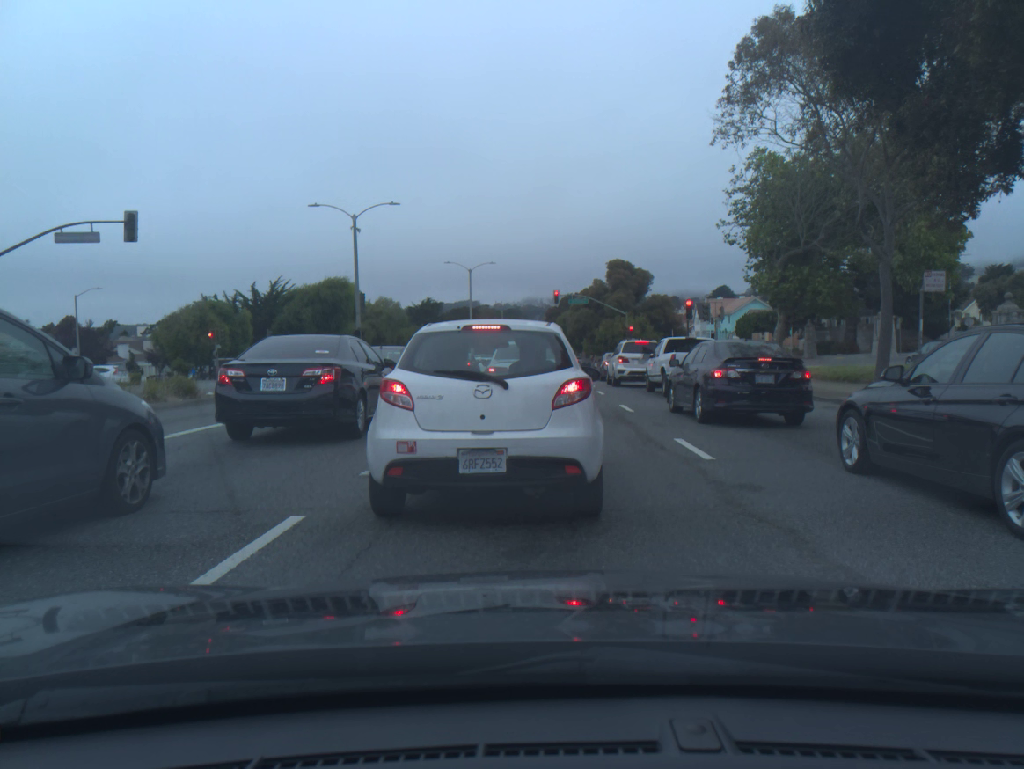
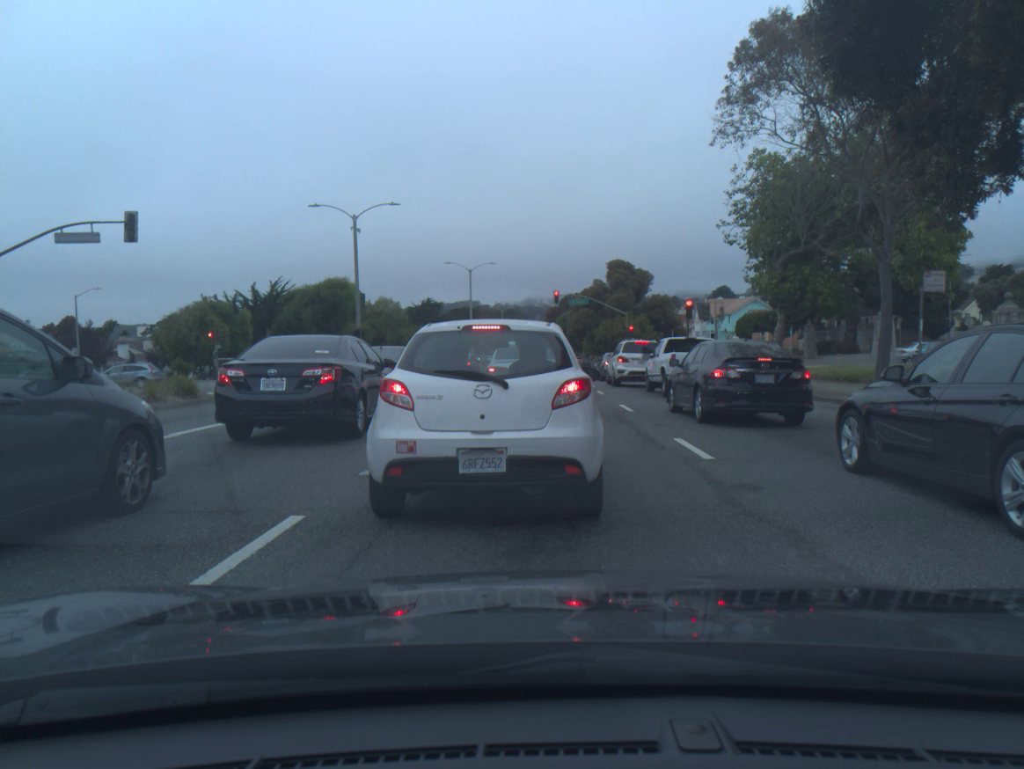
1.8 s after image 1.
(0.0, 0.0) m; 0°
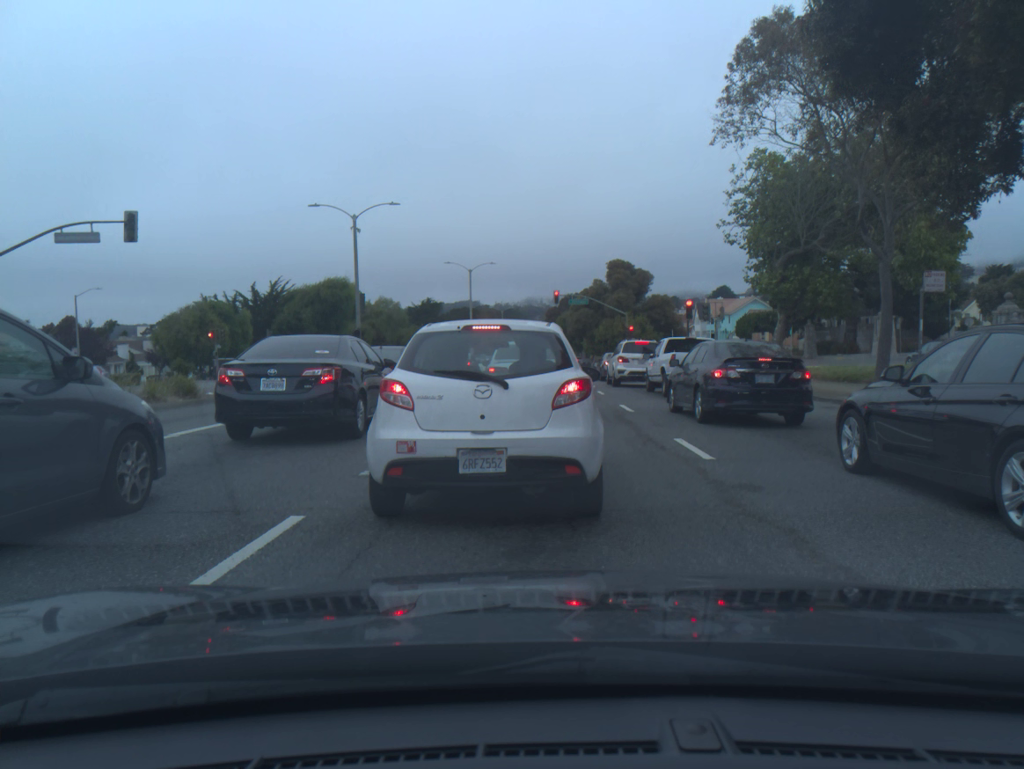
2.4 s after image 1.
(0.0, 0.0) m; 0°
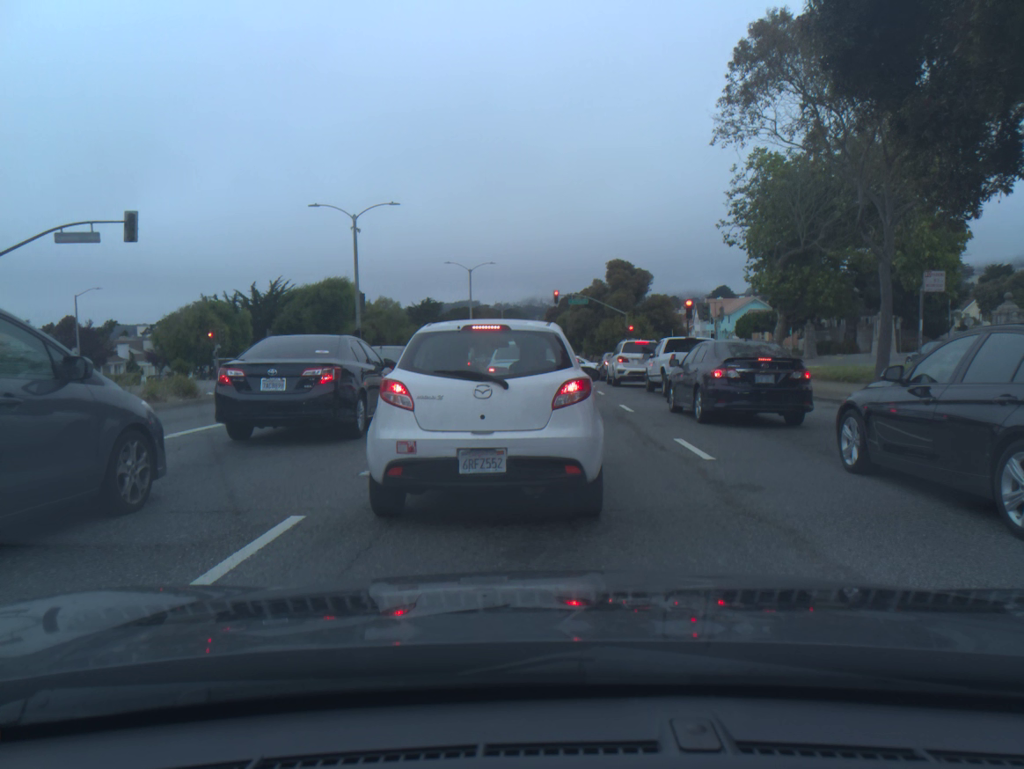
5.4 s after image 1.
(0.0, -0.1) m; 0°
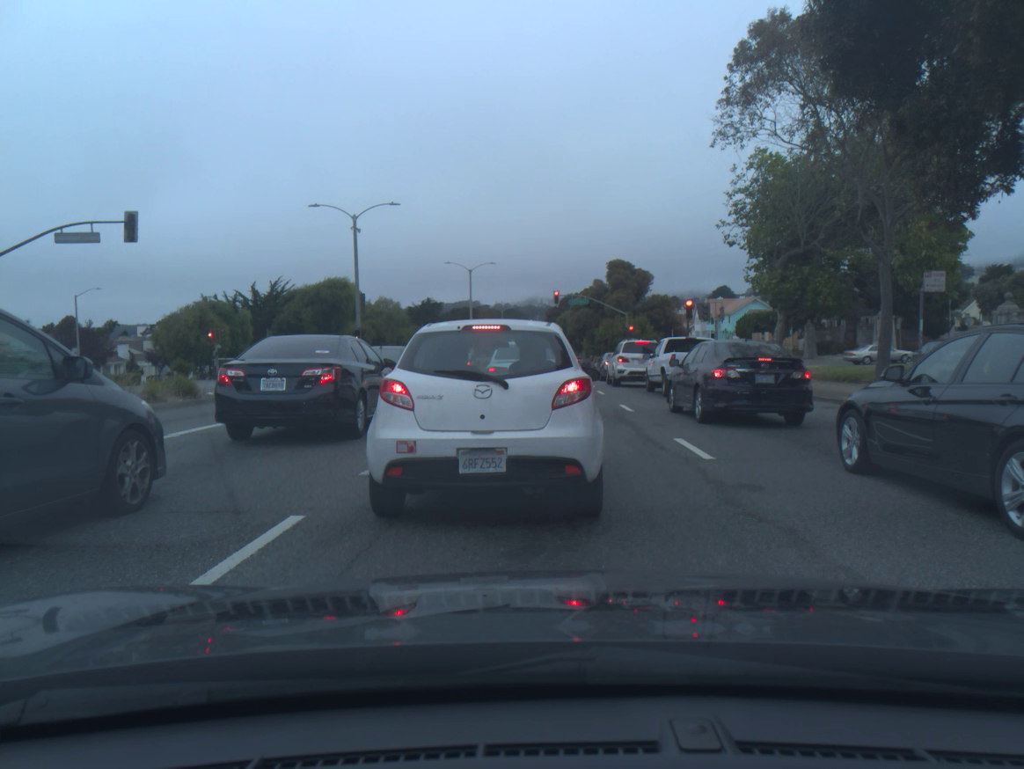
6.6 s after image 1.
(0.0, 0.0) m; 0°
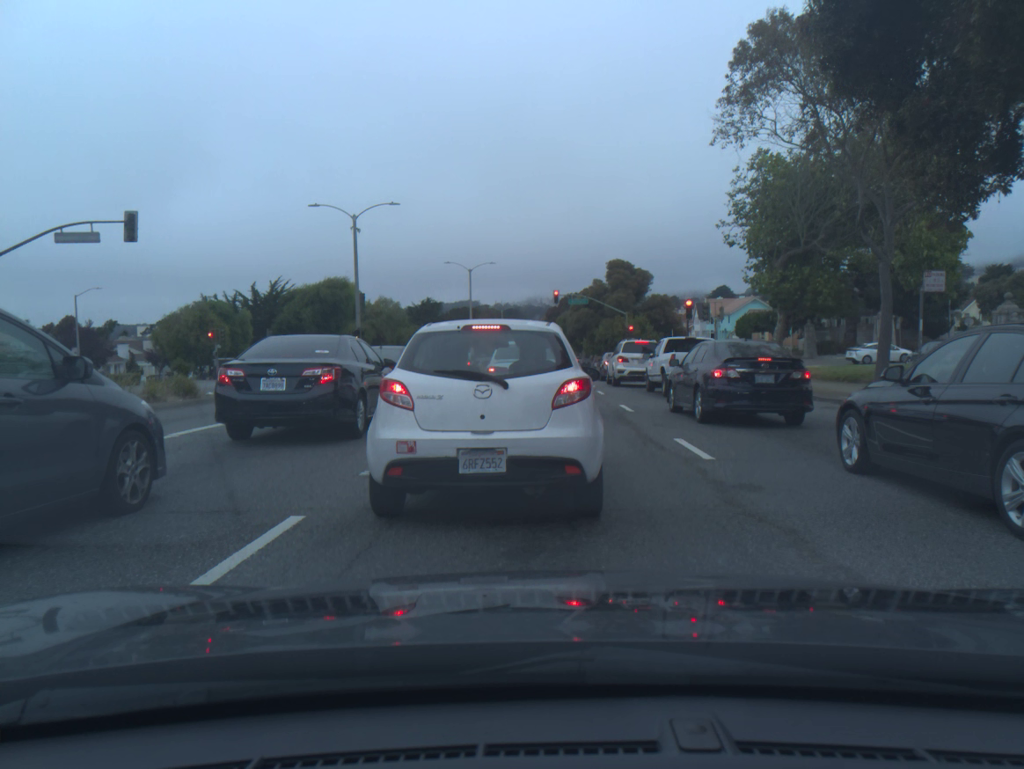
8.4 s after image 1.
(0.0, 0.0) m; 0°
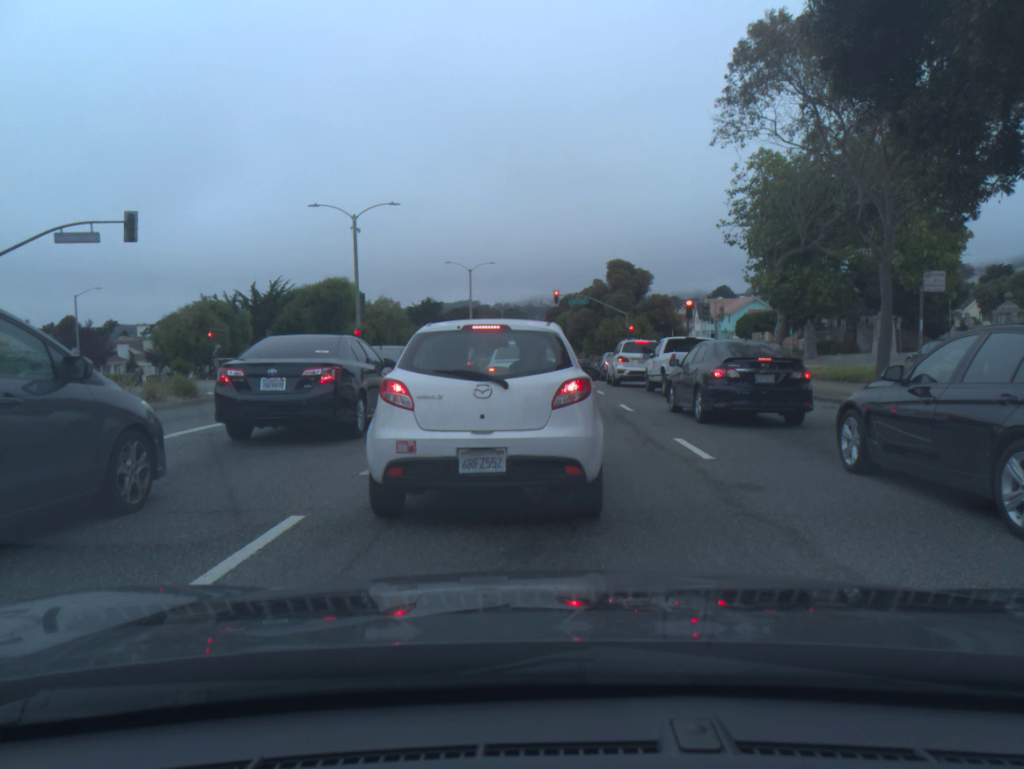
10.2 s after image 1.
(0.0, 0.0) m; 0°
